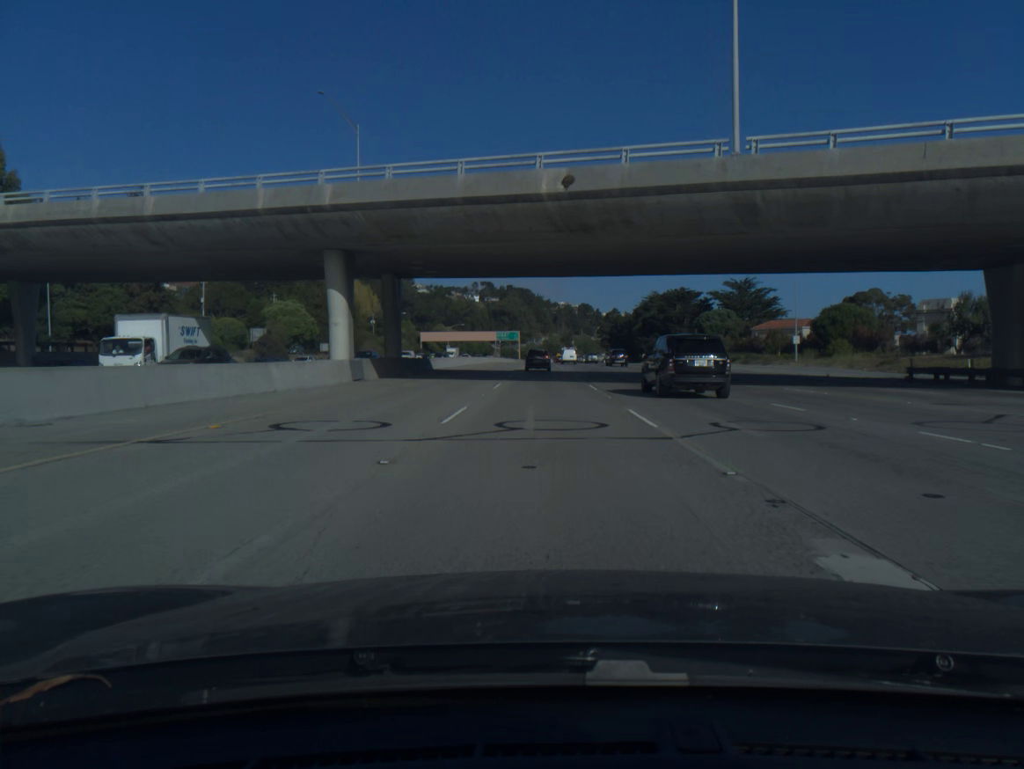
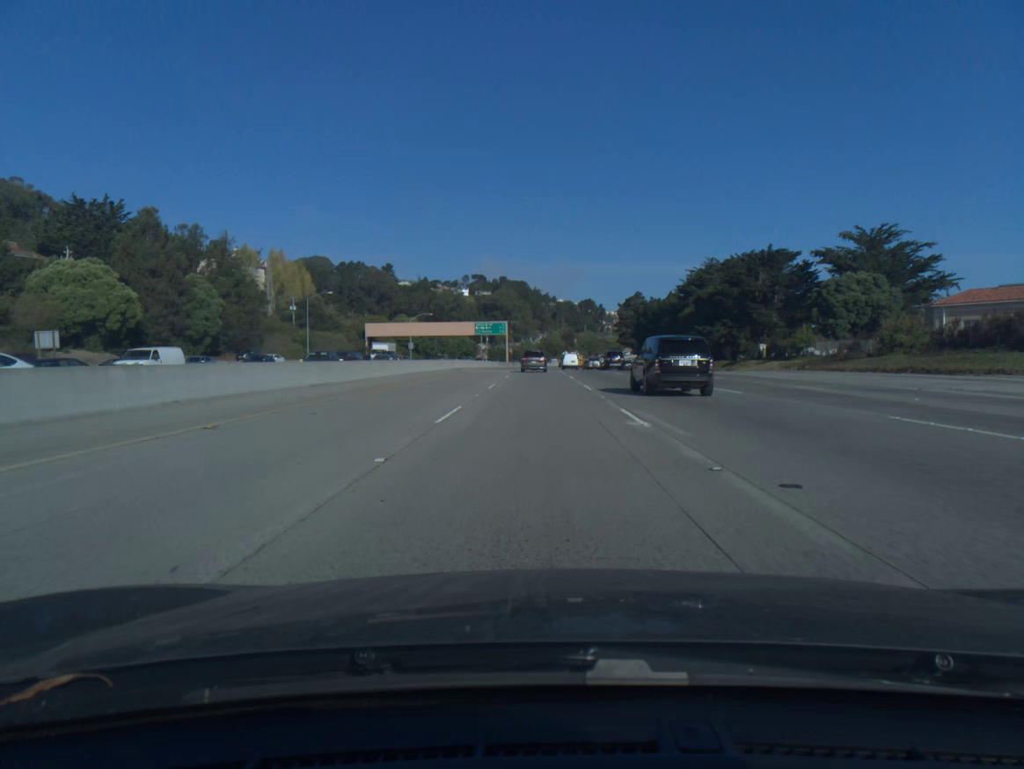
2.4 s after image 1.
(+0.1, +71.2) m; 0°
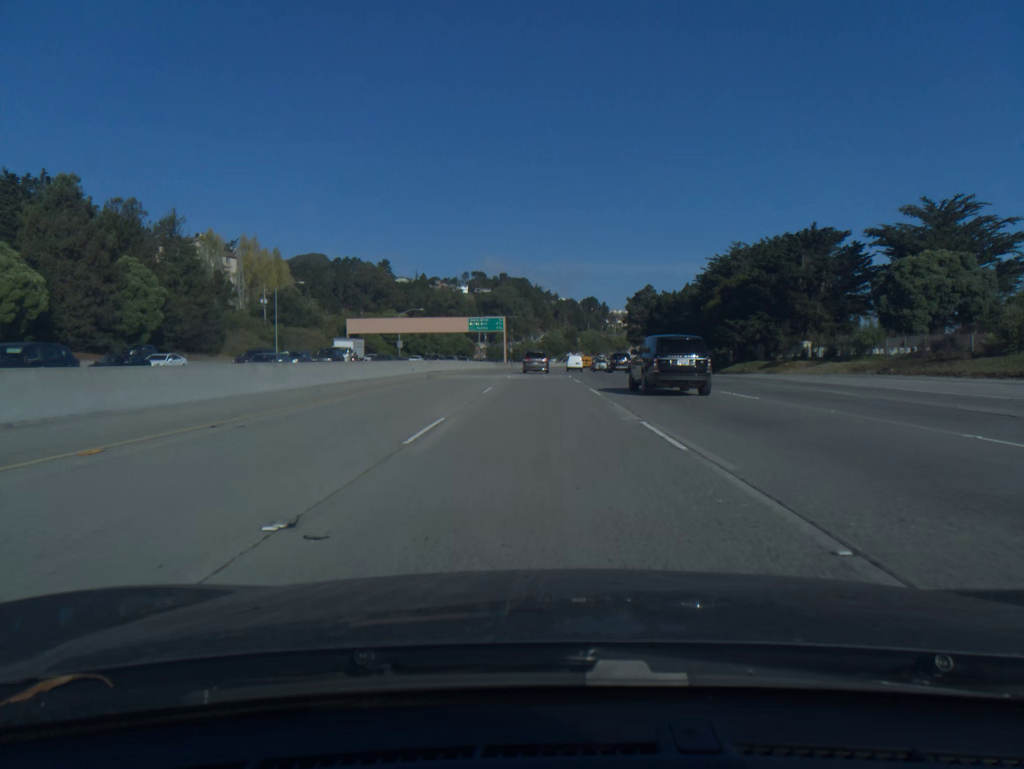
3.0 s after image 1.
(0.0, +17.8) m; 0°
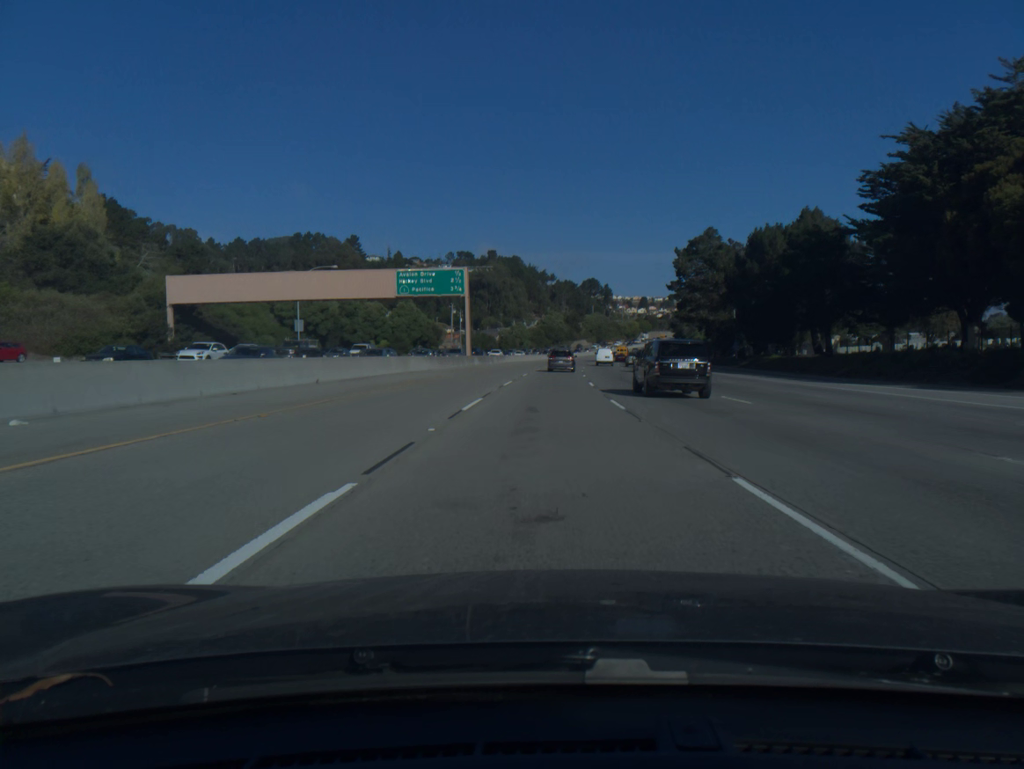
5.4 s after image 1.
(-0.1, +70.7) m; 0°
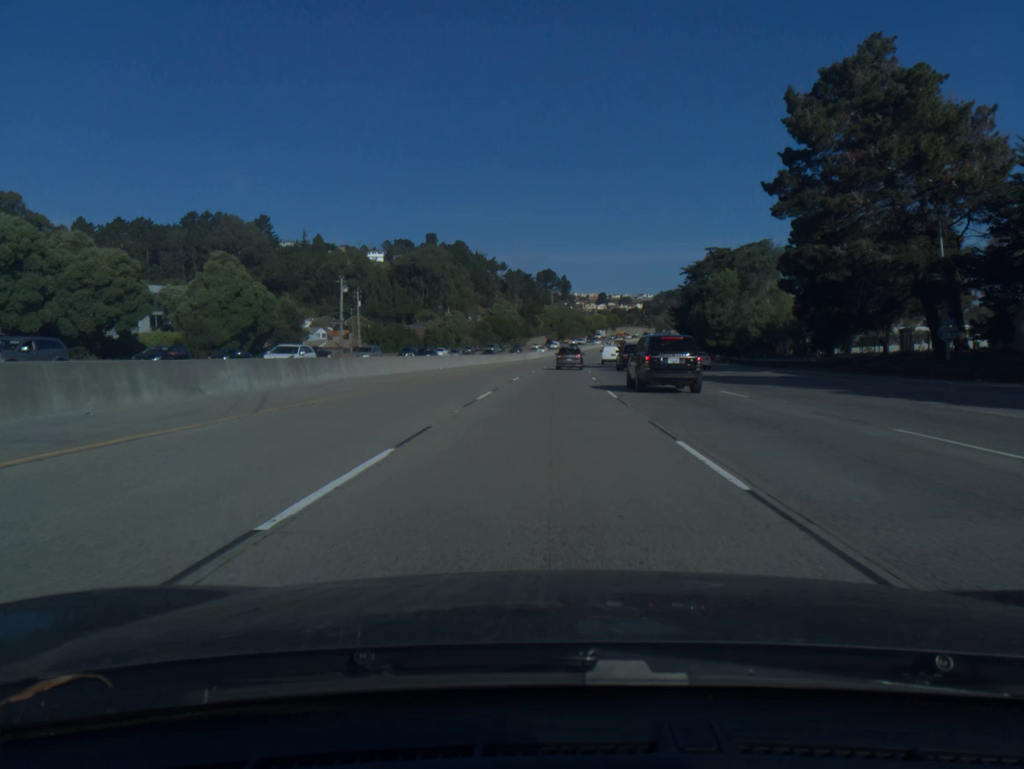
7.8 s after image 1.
(+2.0, +70.2) m; +3°
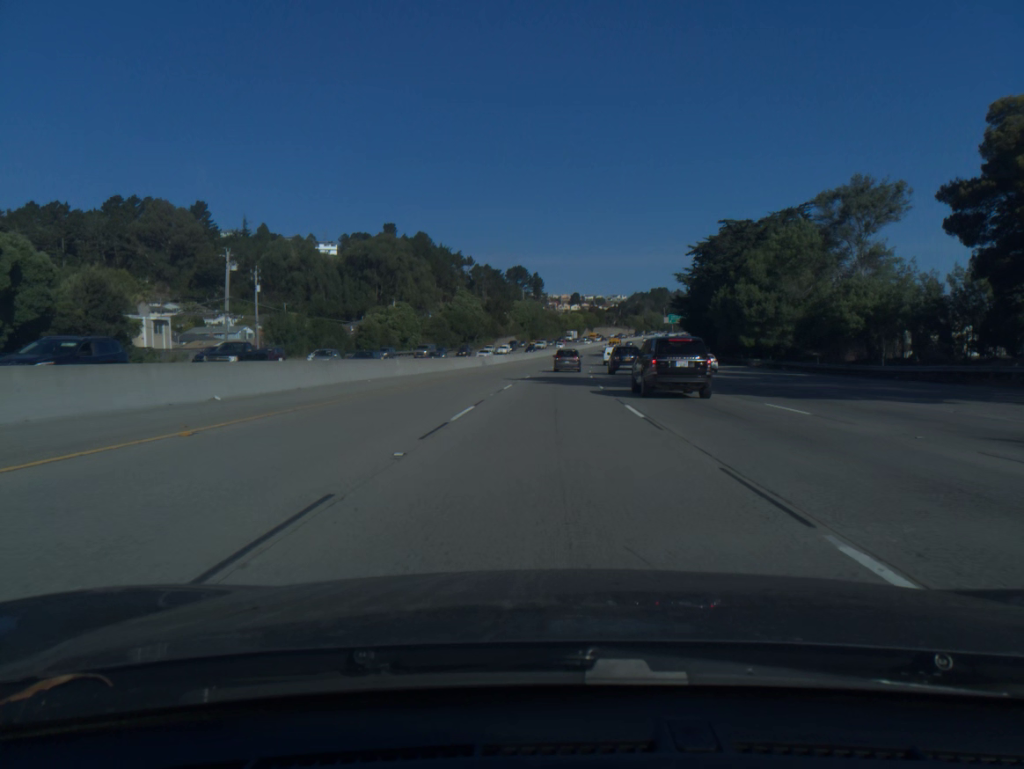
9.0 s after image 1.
(+0.6, +34.9) m; +2°
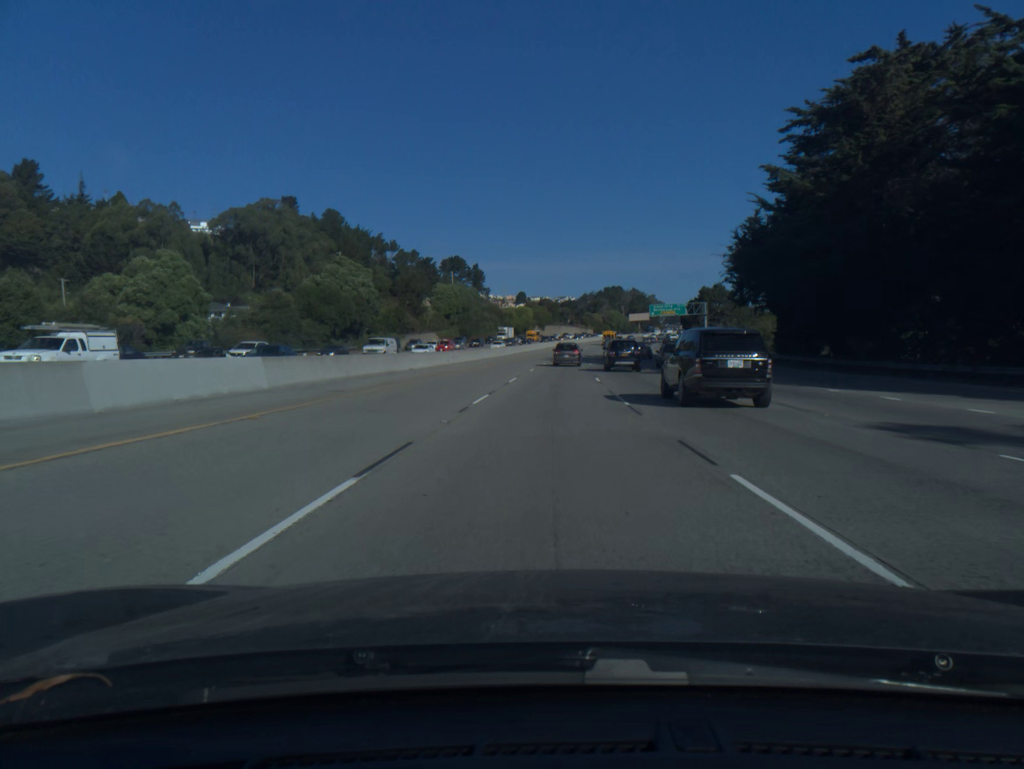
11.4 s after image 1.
(+2.6, +69.9) m; +4°
